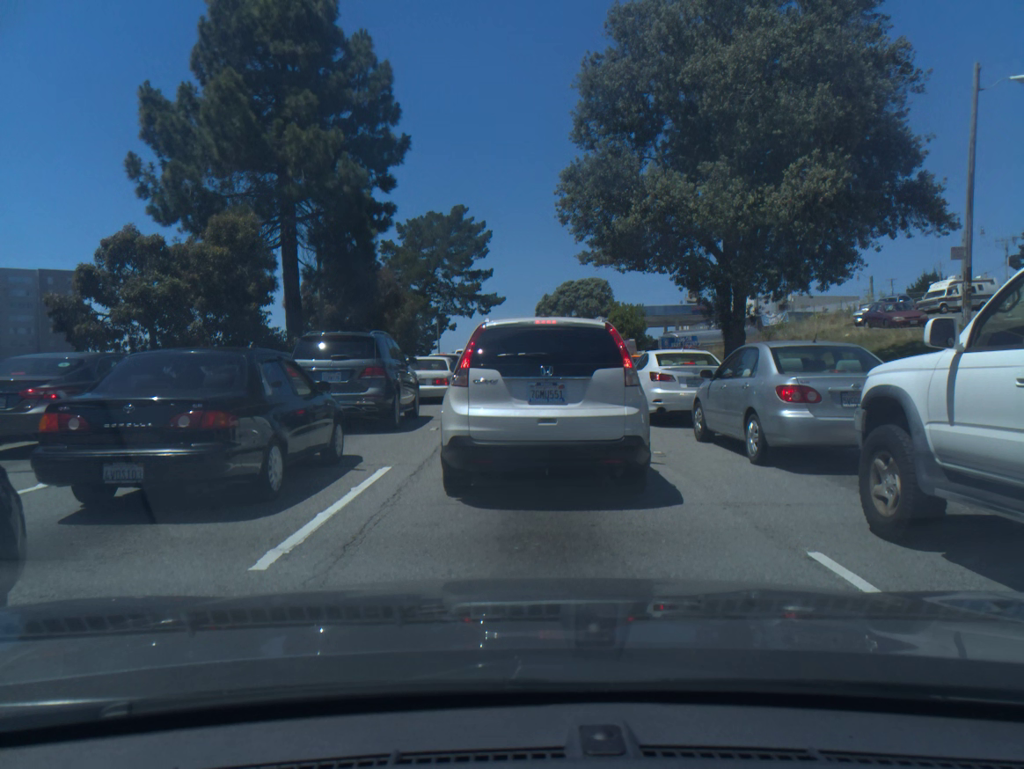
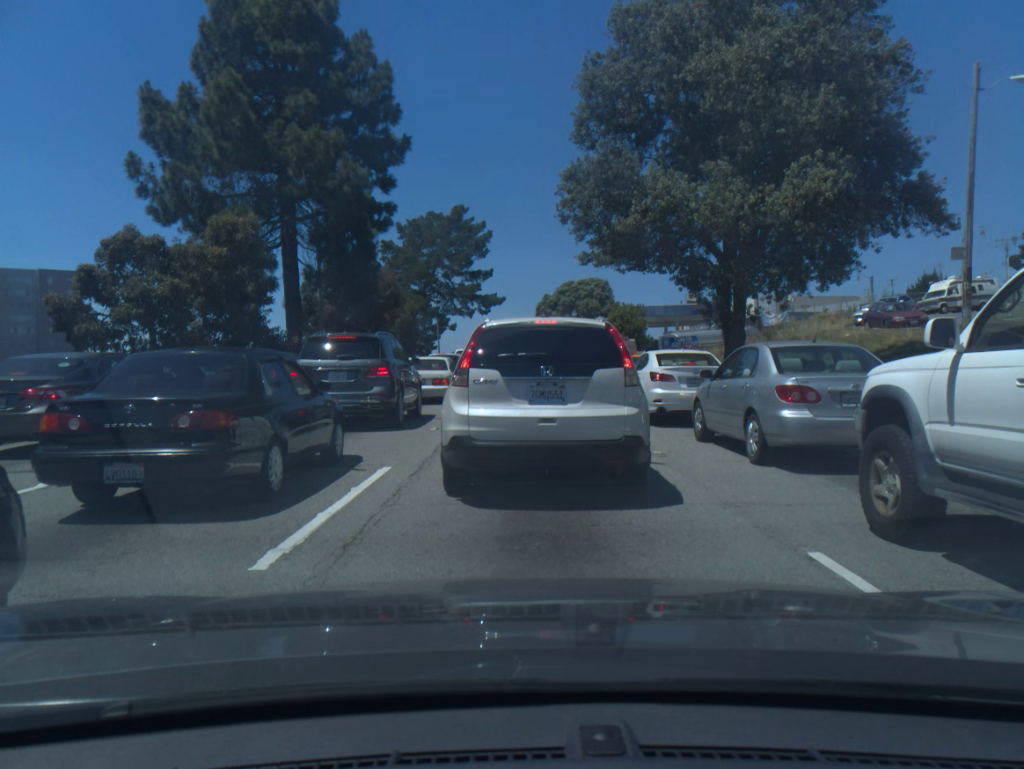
(0.0, 0.0) m; 0°
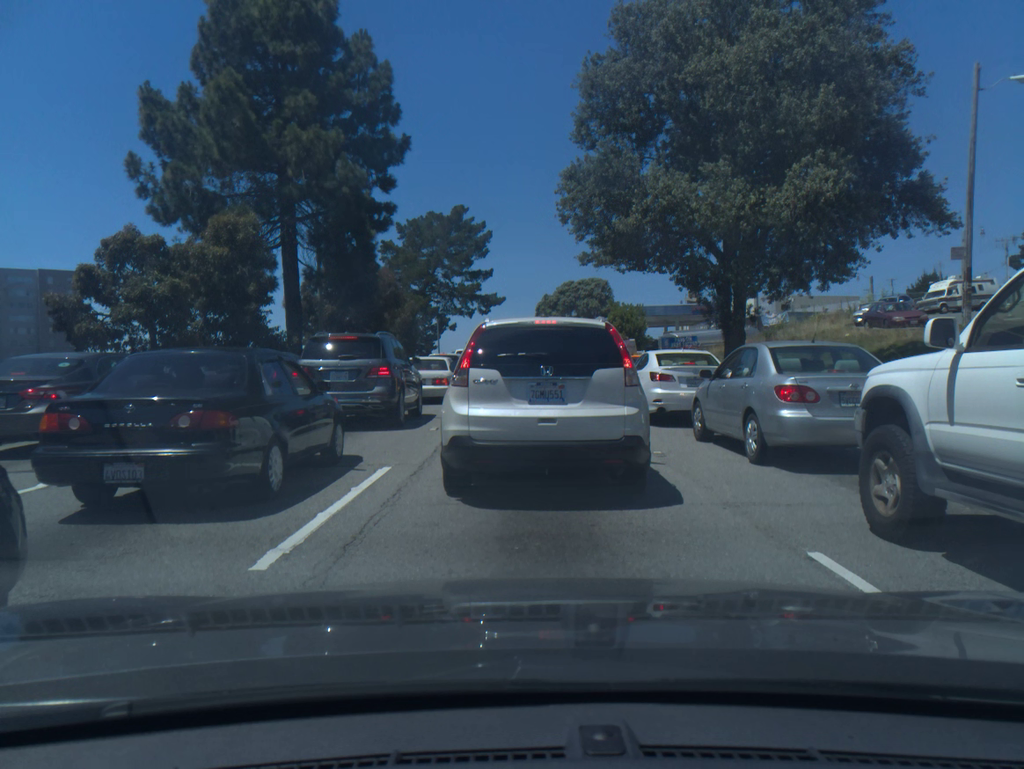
(0.0, 0.0) m; 0°
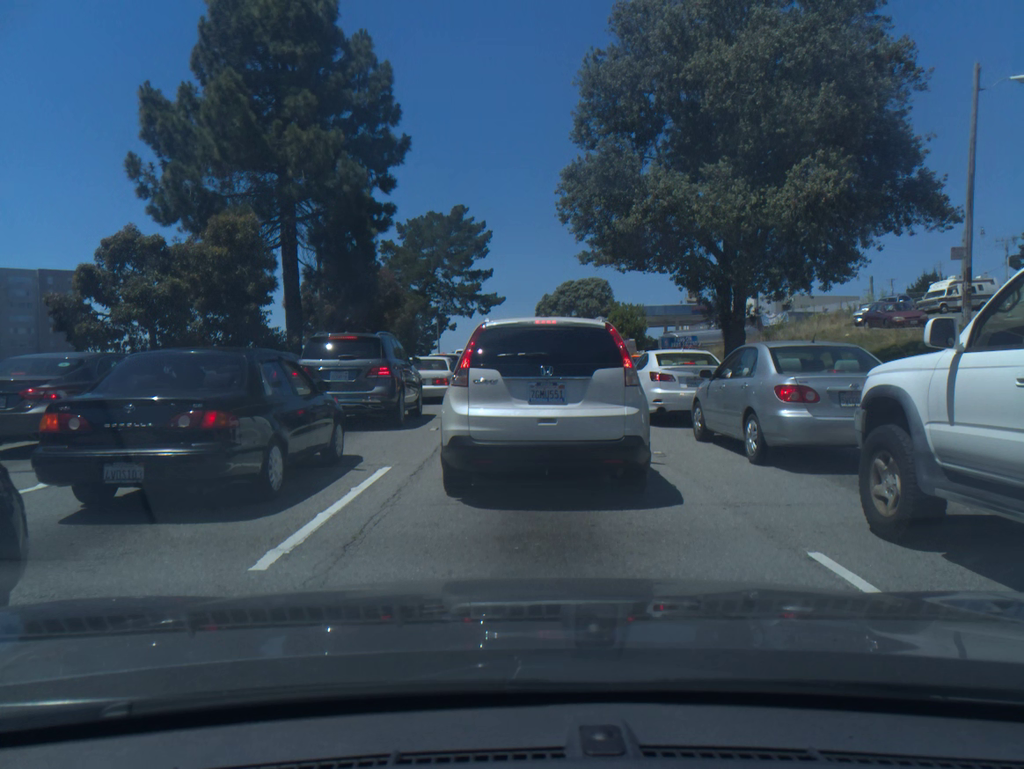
(0.0, 0.0) m; 0°
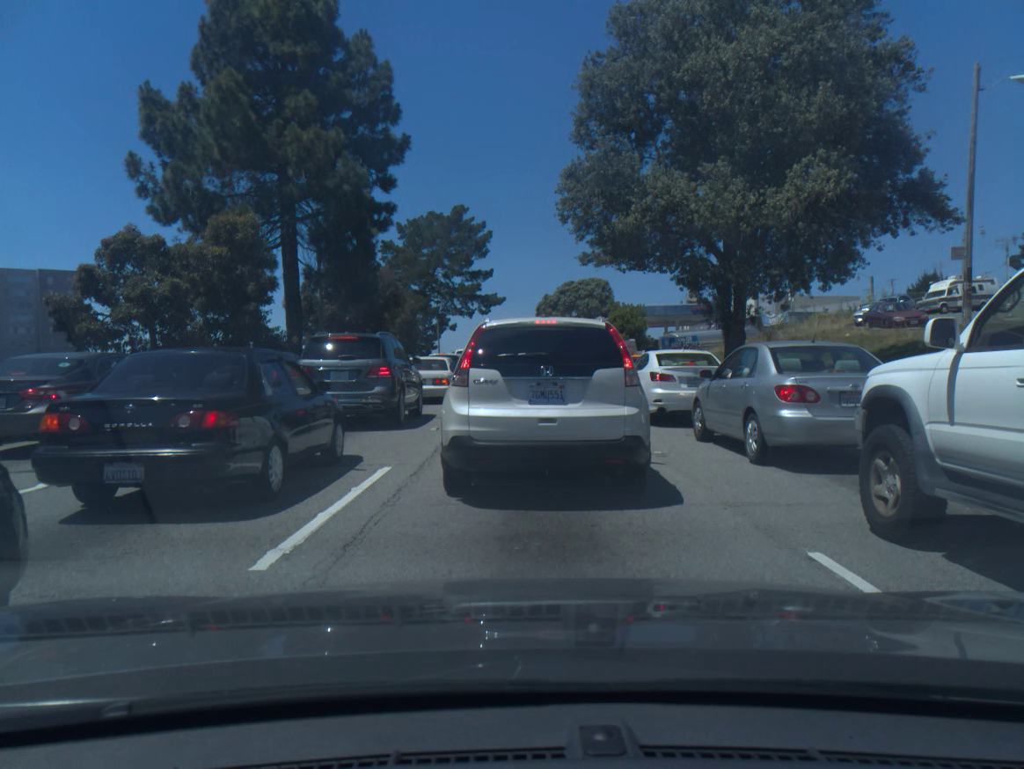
(0.0, 0.0) m; 0°
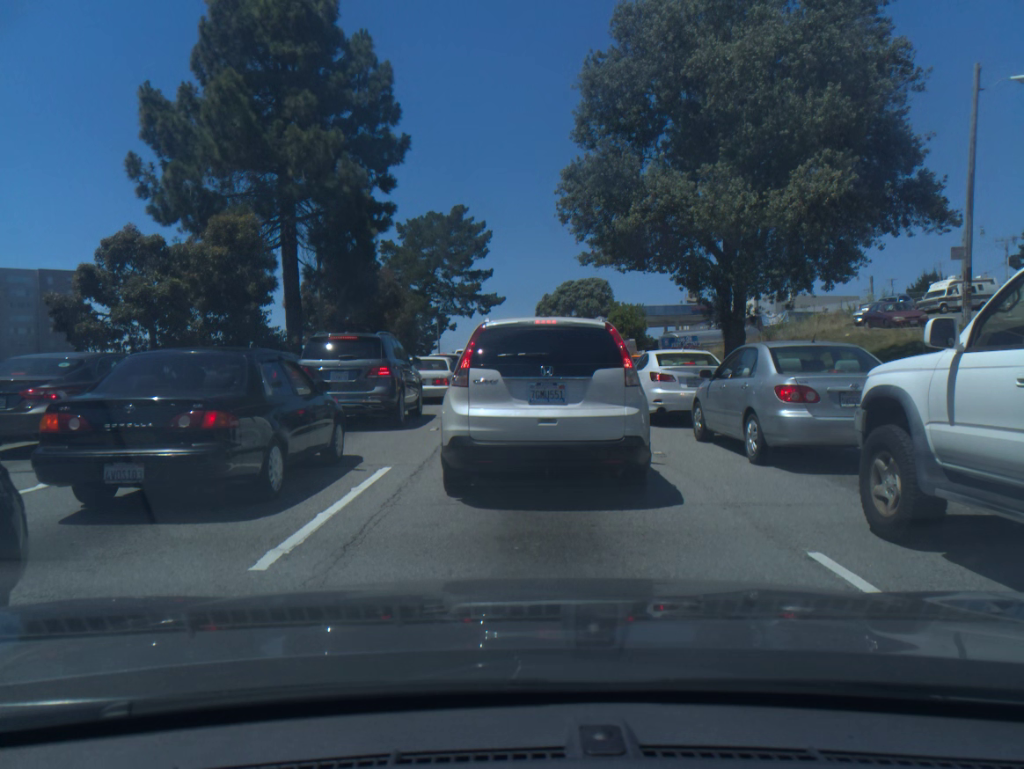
(0.0, 0.0) m; 0°
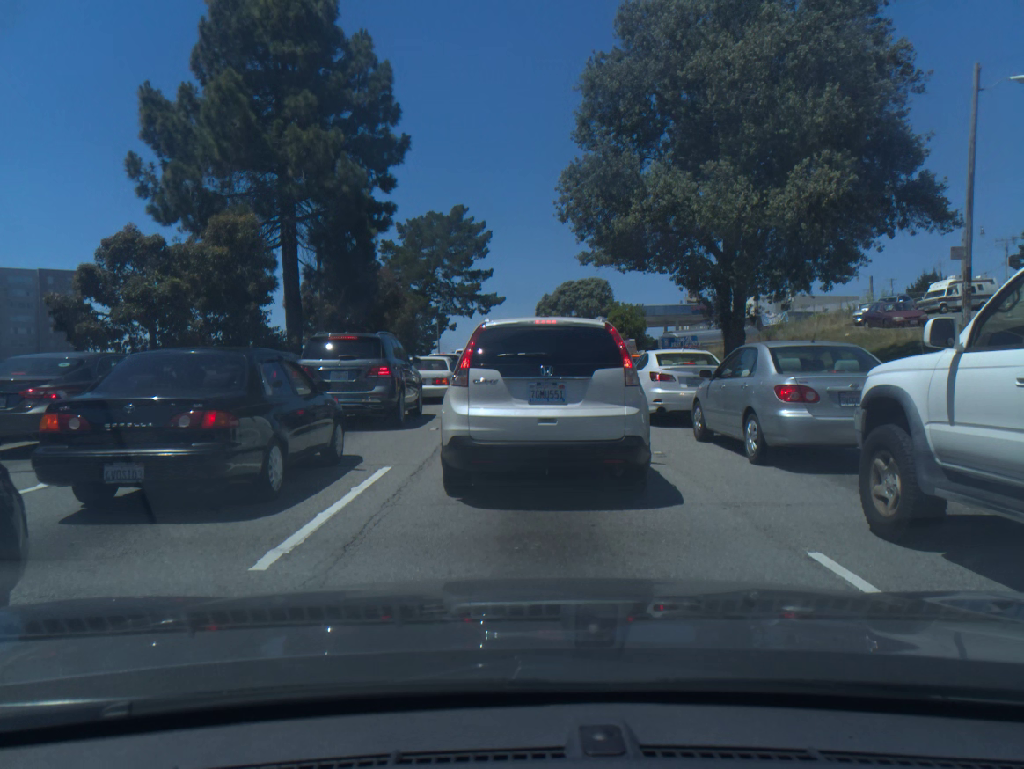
(0.0, 0.0) m; 0°
